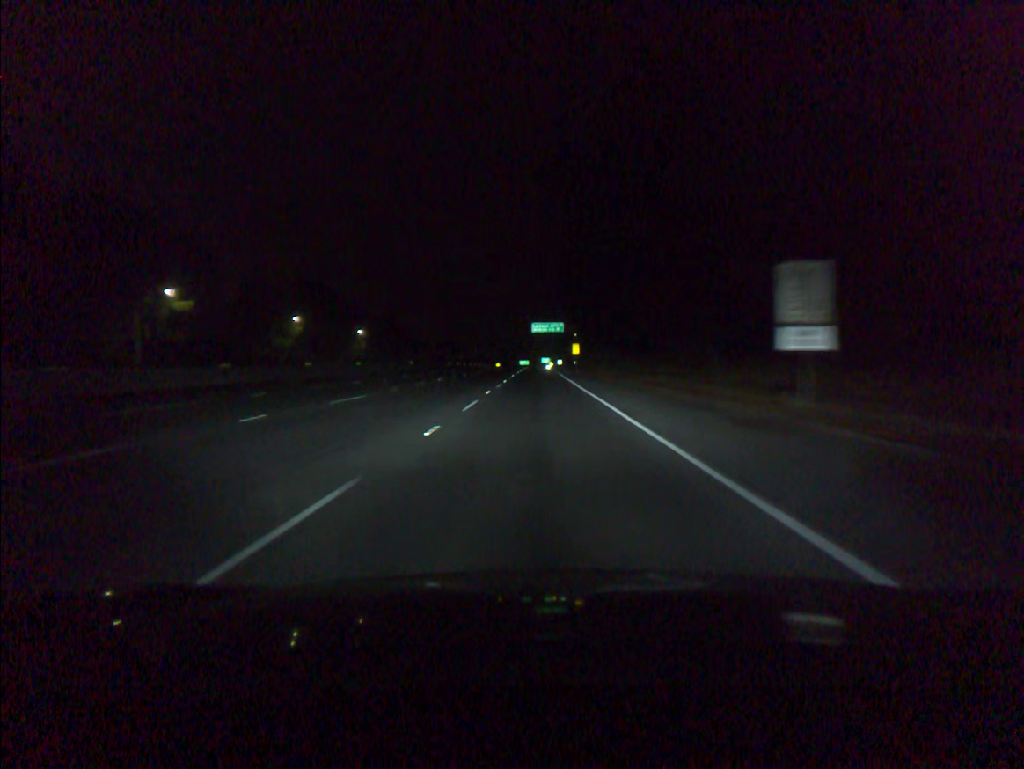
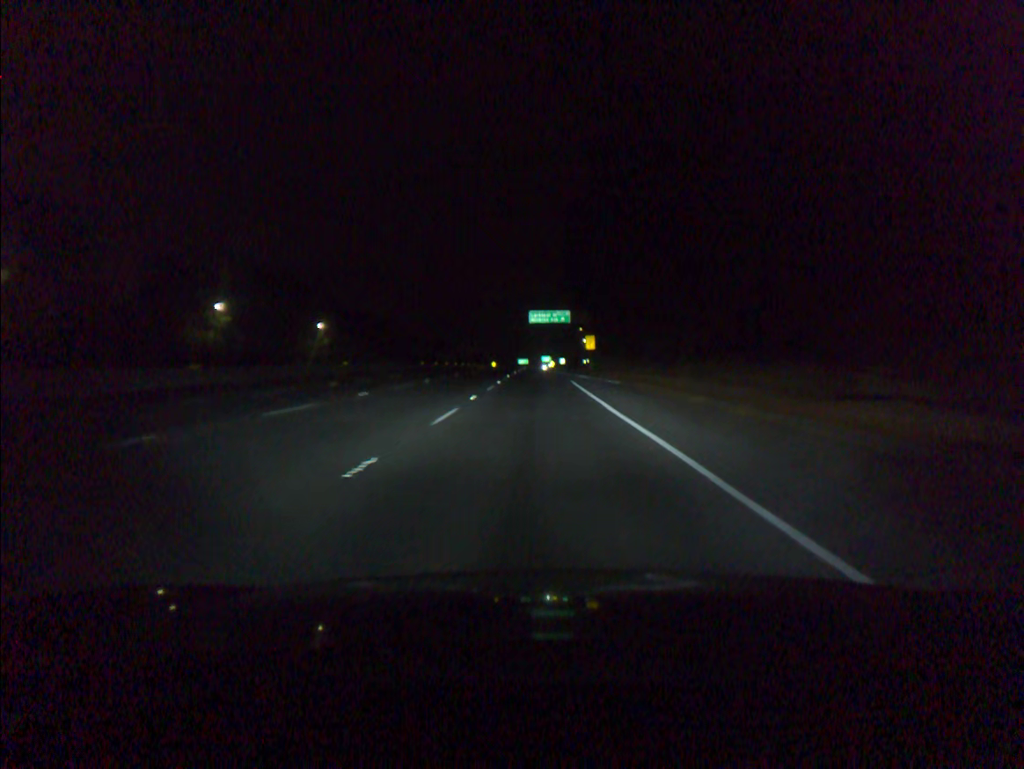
(+0.1, +33.7) m; 0°
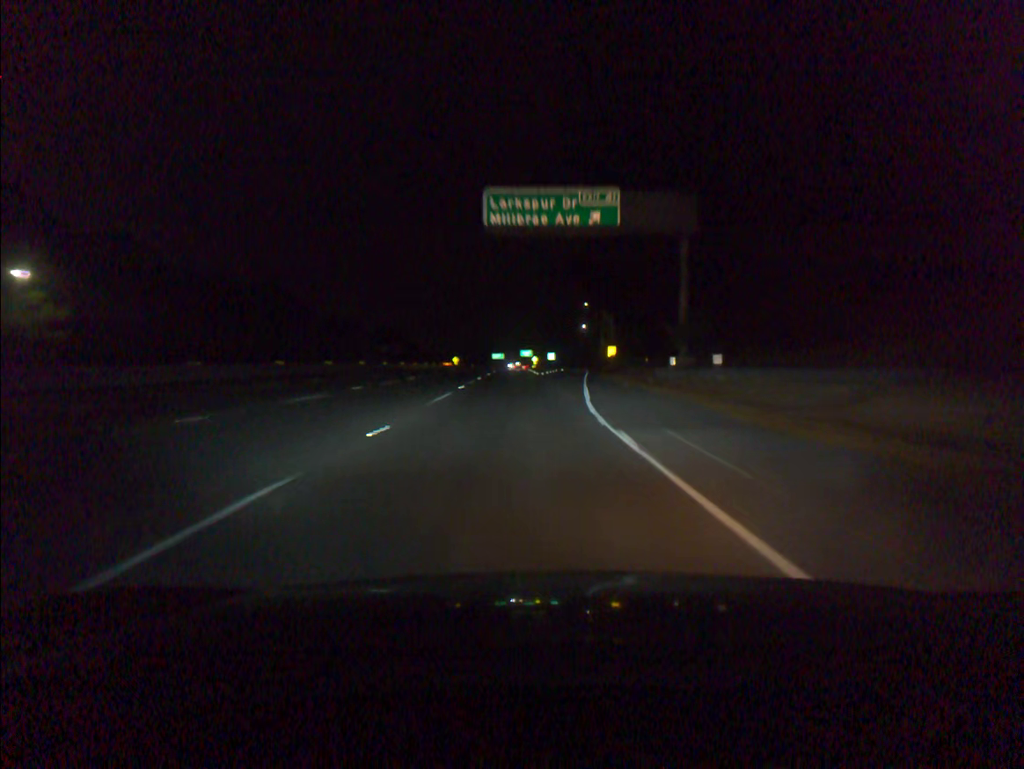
(-0.1, +84.0) m; +1°
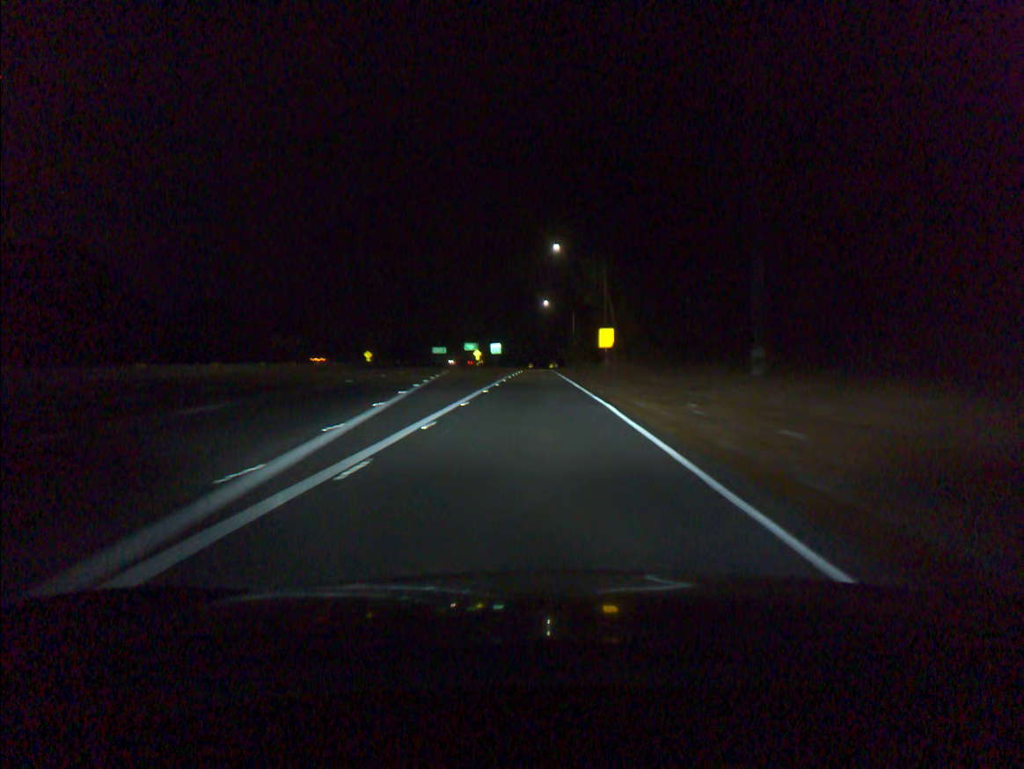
(+2.3, +63.3) m; +4°
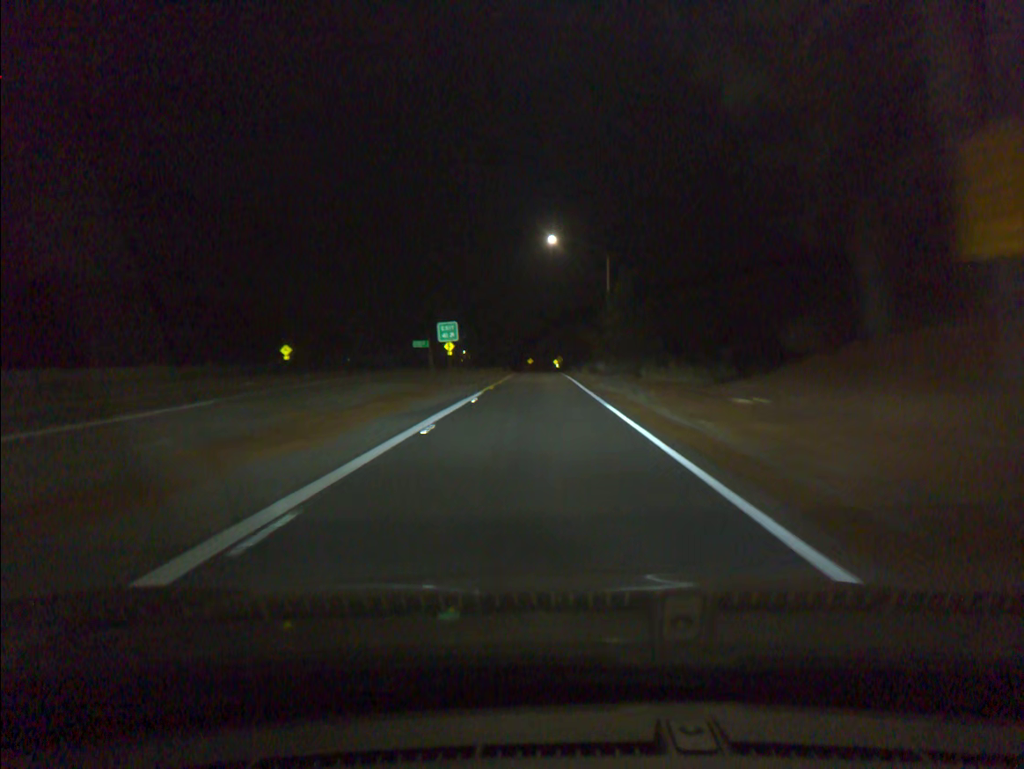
(0.0, +58.7) m; 0°
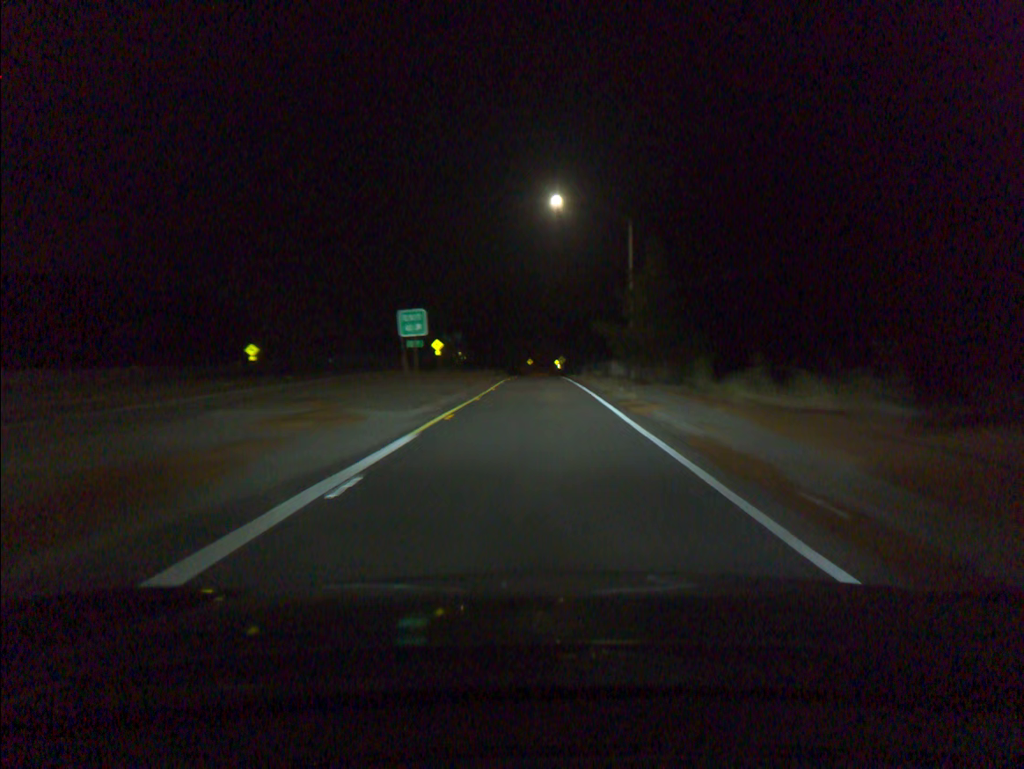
(0.0, +14.2) m; 0°
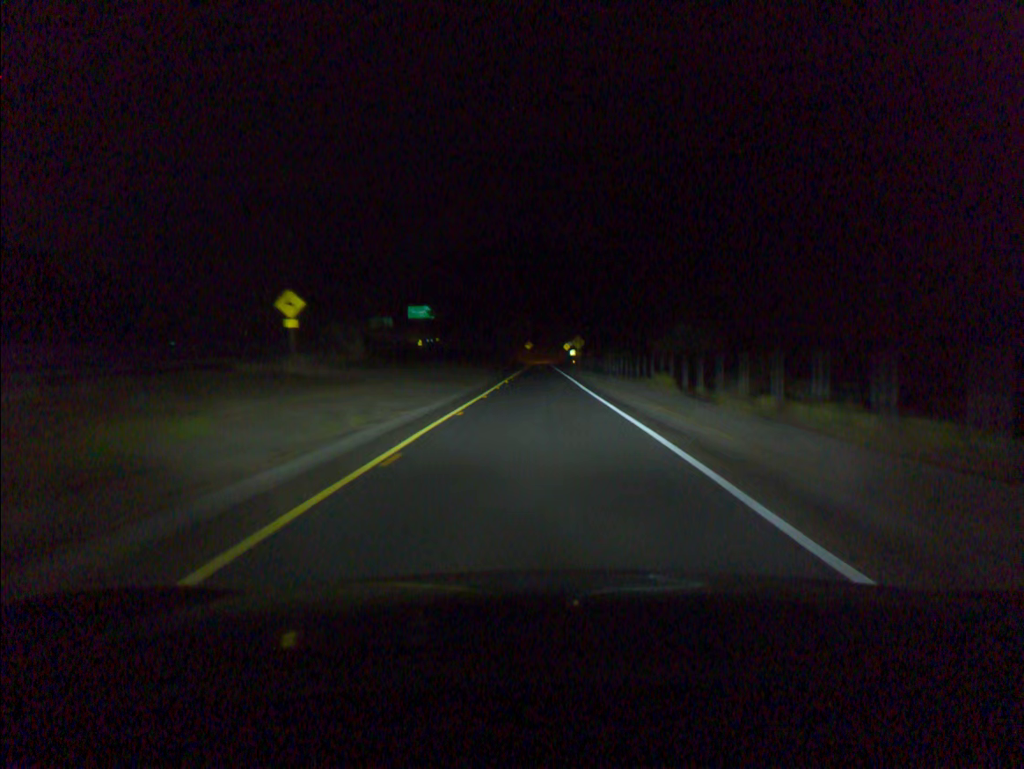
(-0.1, +66.0) m; 0°
